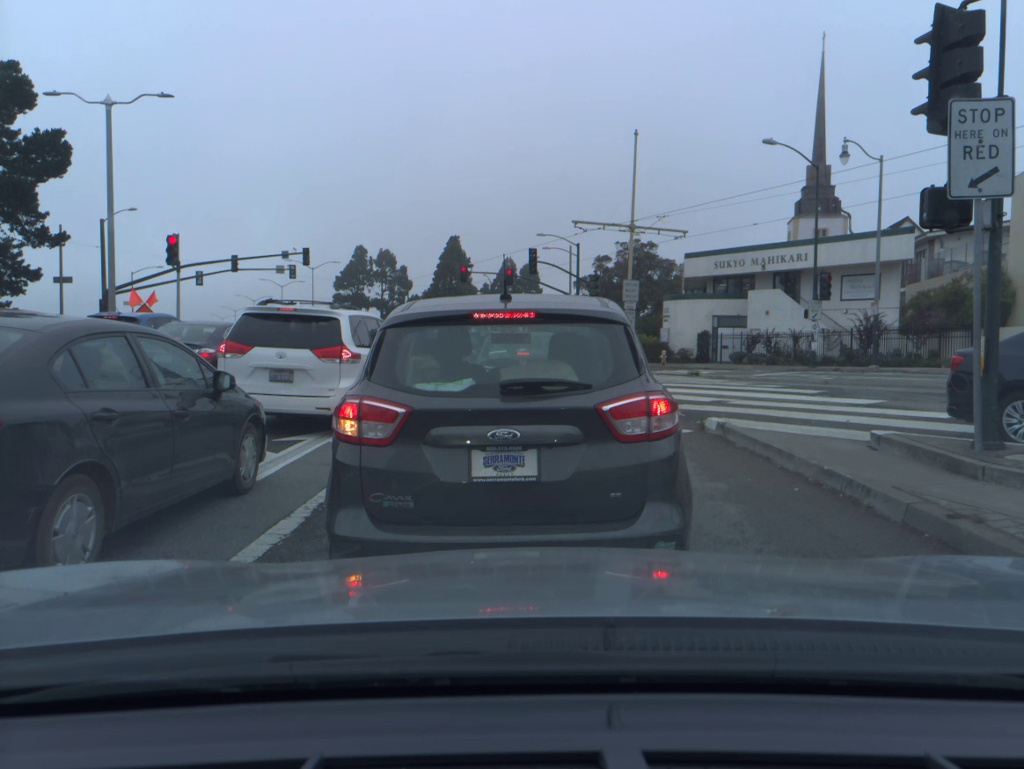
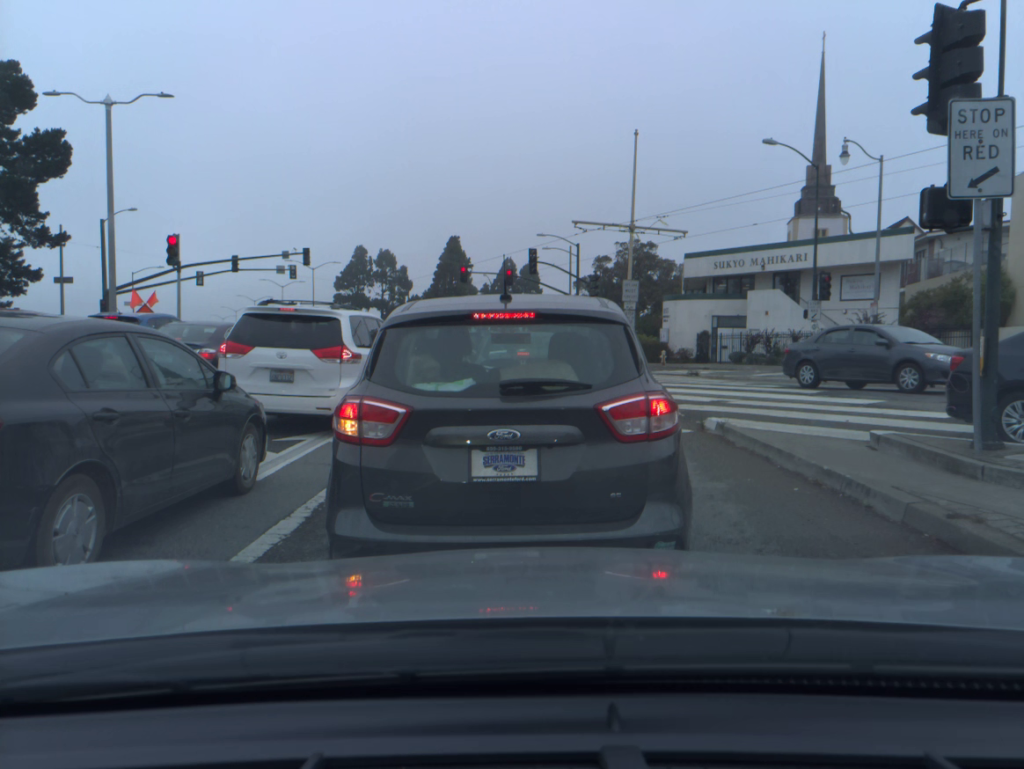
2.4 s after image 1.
(0.0, 0.0) m; 0°
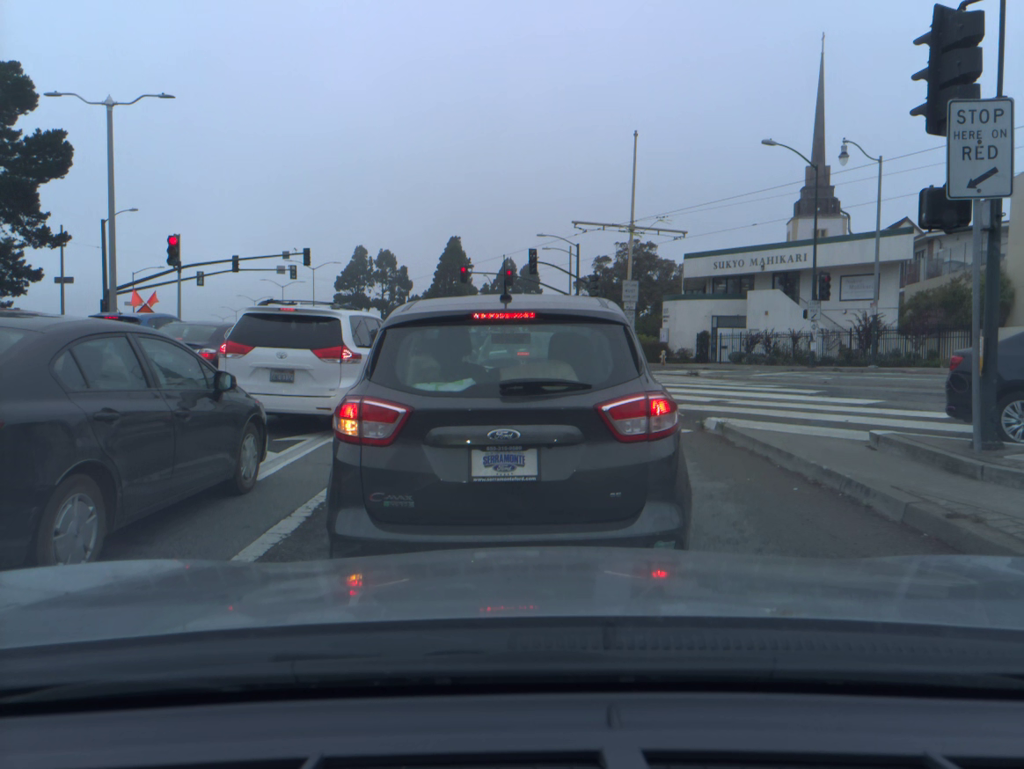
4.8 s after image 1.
(0.0, 0.0) m; 0°
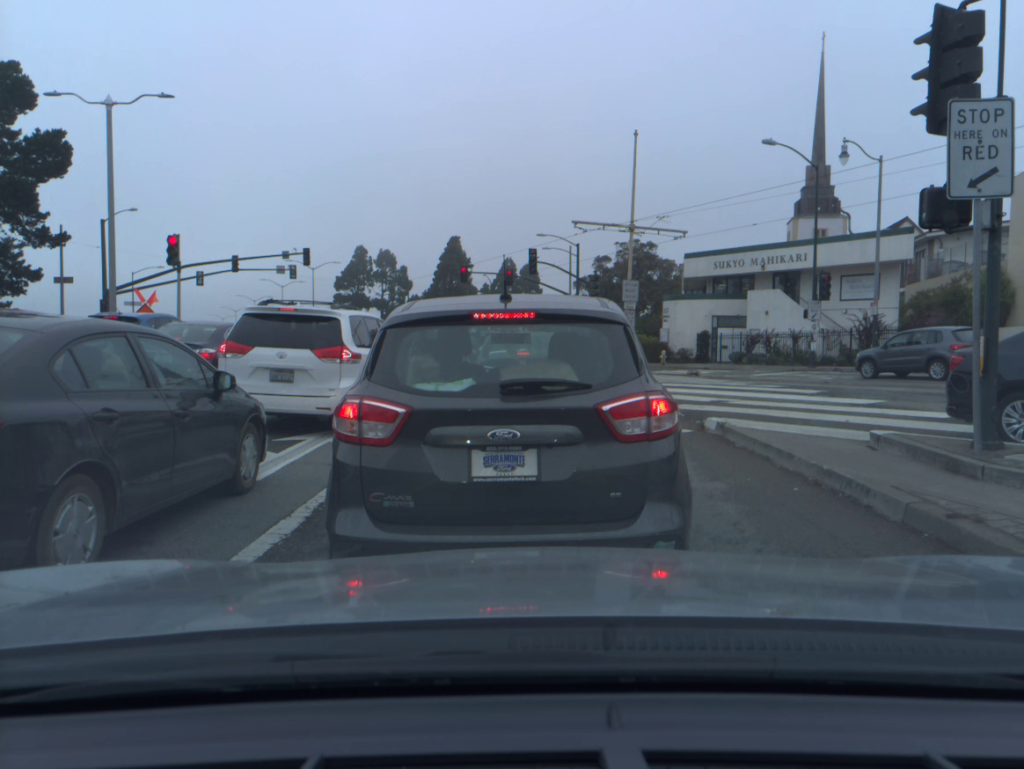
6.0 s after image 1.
(0.0, 0.0) m; 0°
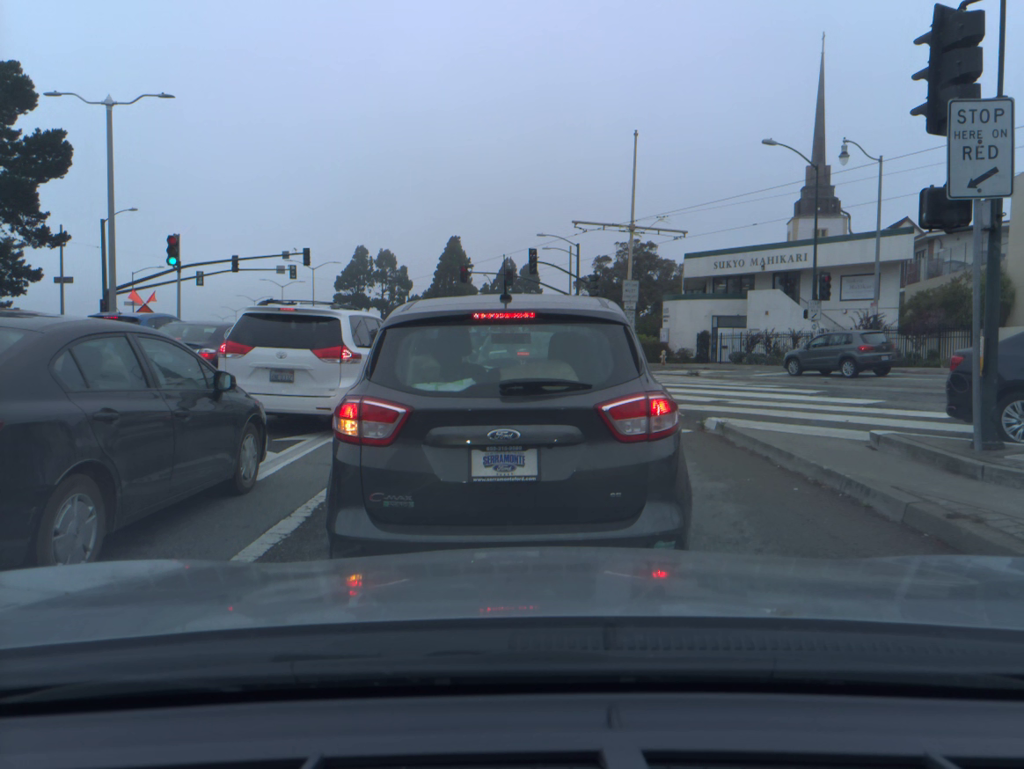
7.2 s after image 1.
(0.0, 0.0) m; 0°
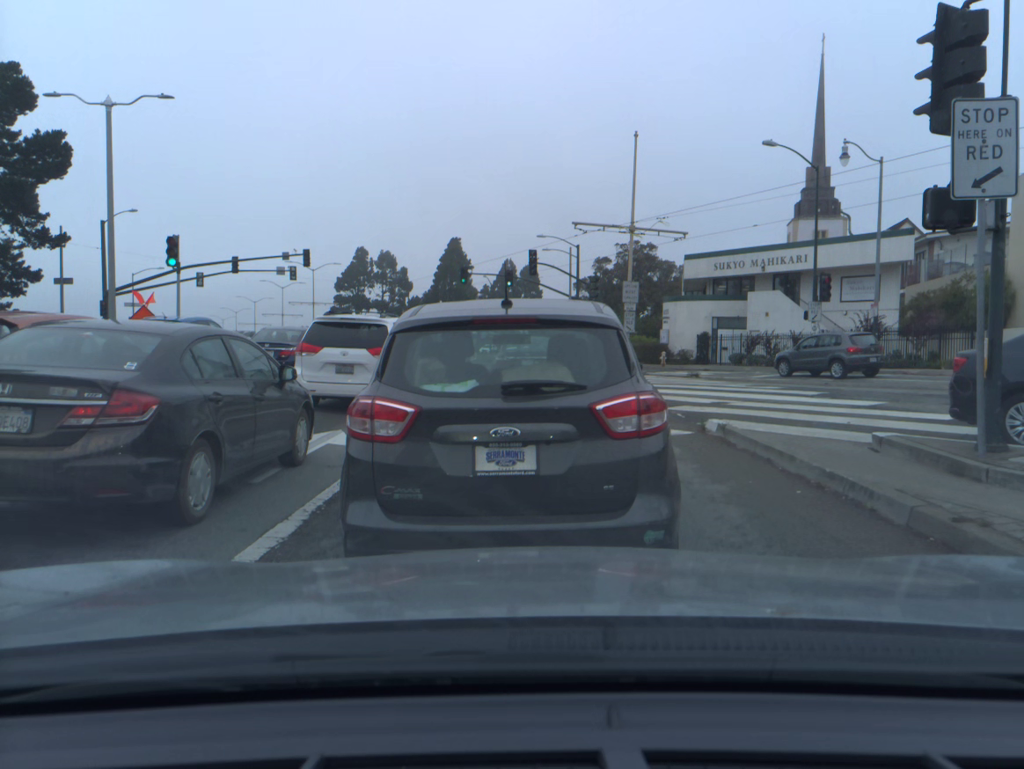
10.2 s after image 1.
(0.0, +0.1) m; +1°
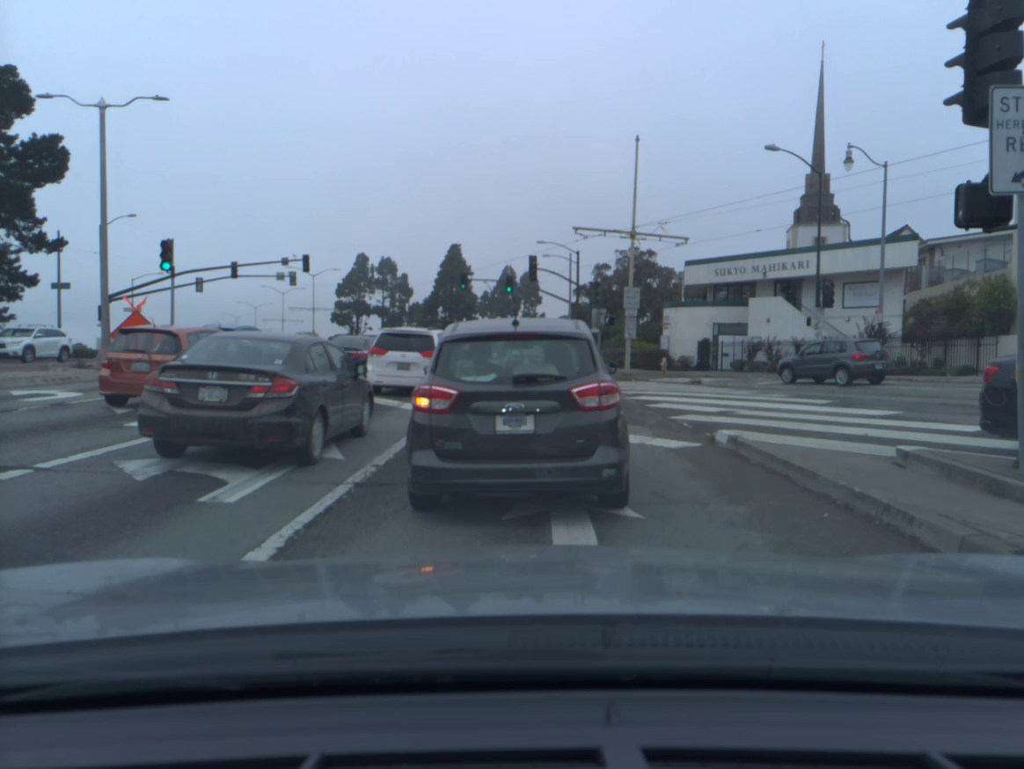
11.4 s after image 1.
(0.0, +0.6) m; +1°
